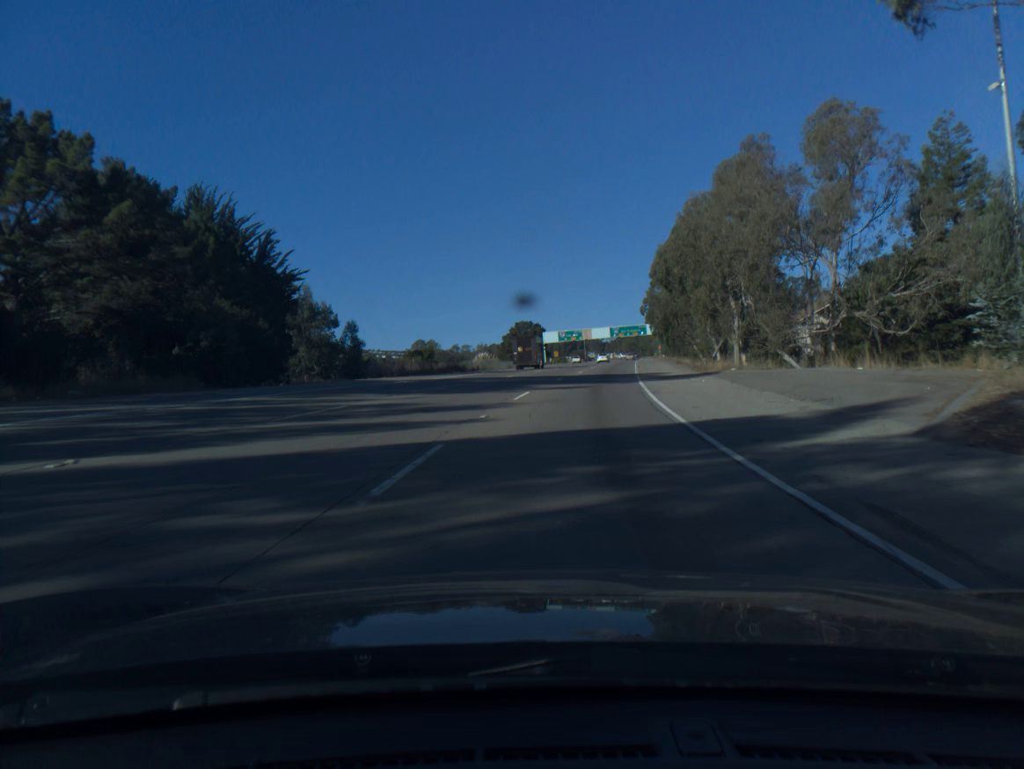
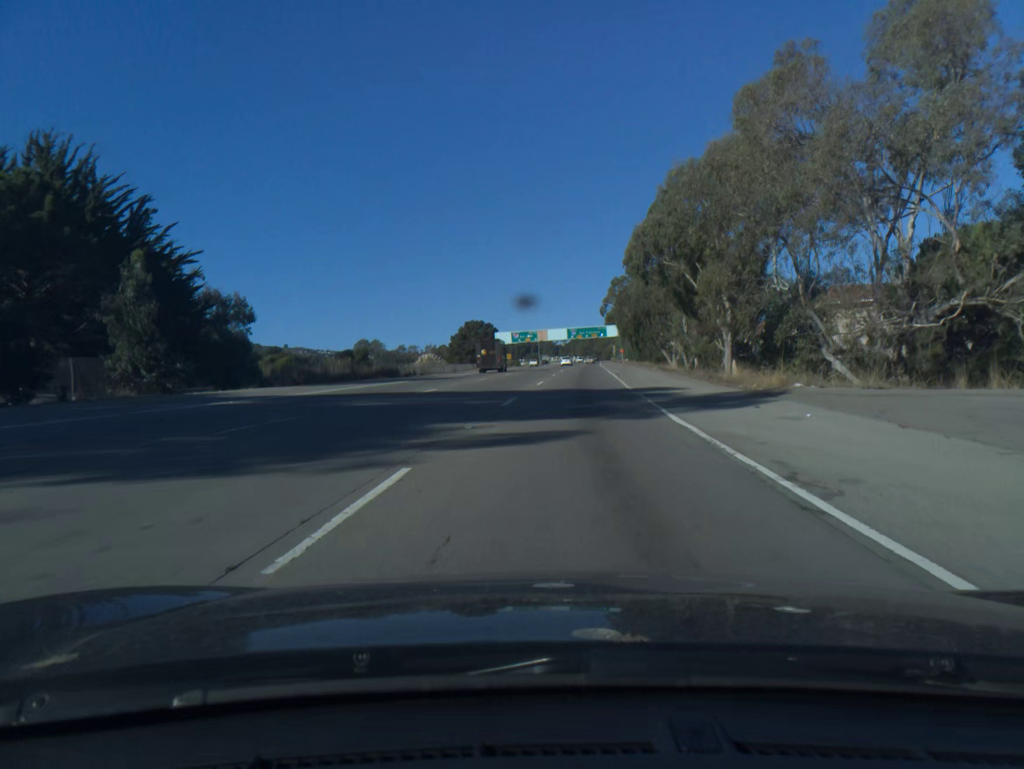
(+0.5, +16.4) m; +3°
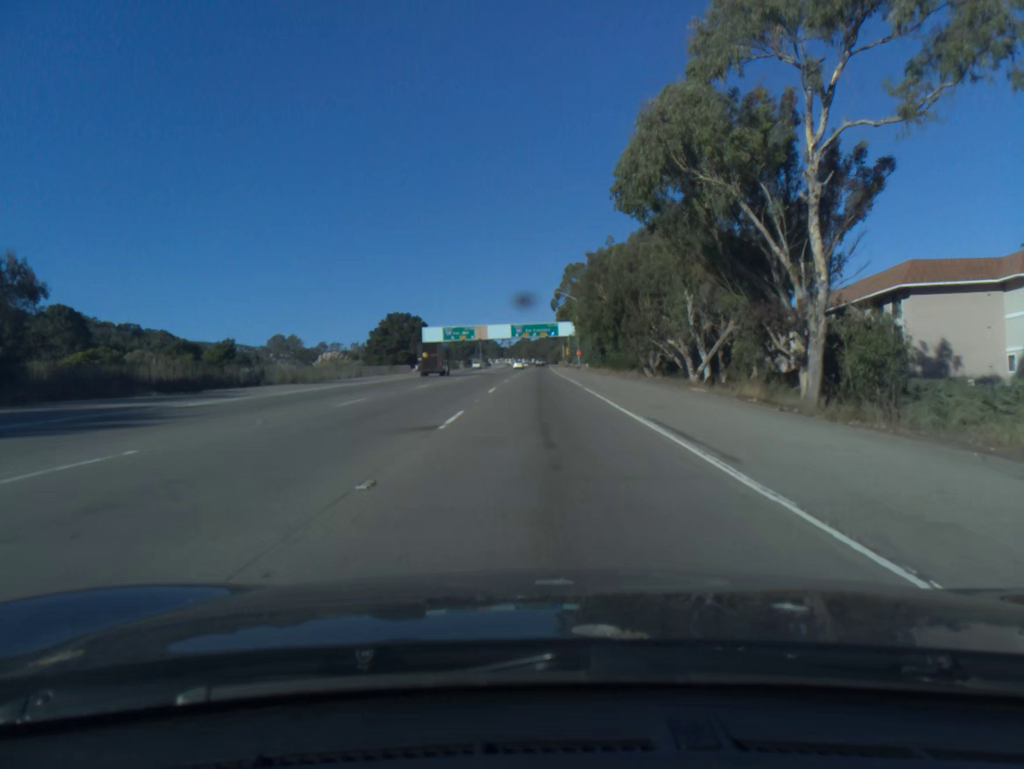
(+1.5, +34.0) m; +4°
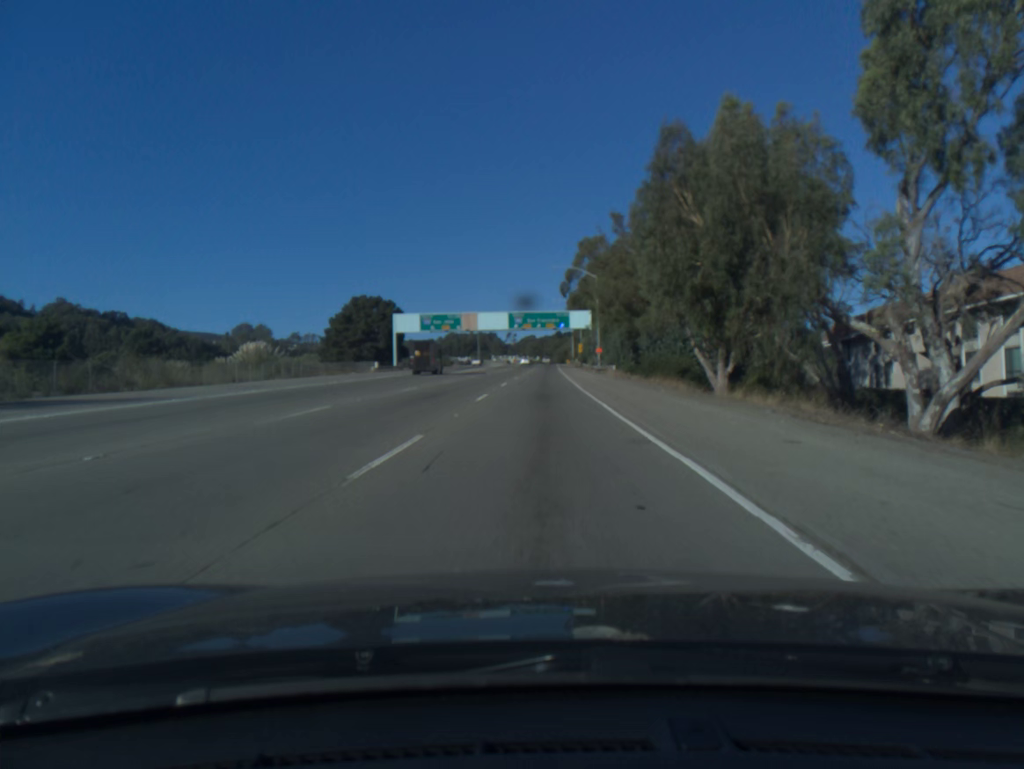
(0.0, +34.3) m; 0°
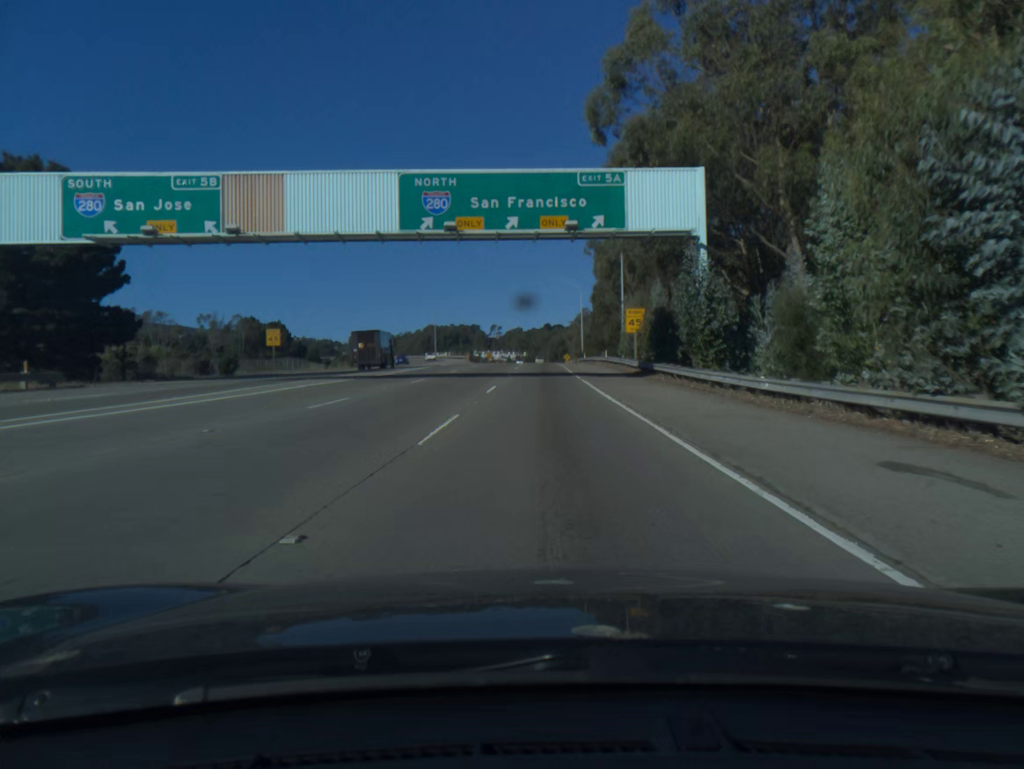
(+0.2, +84.1) m; +1°
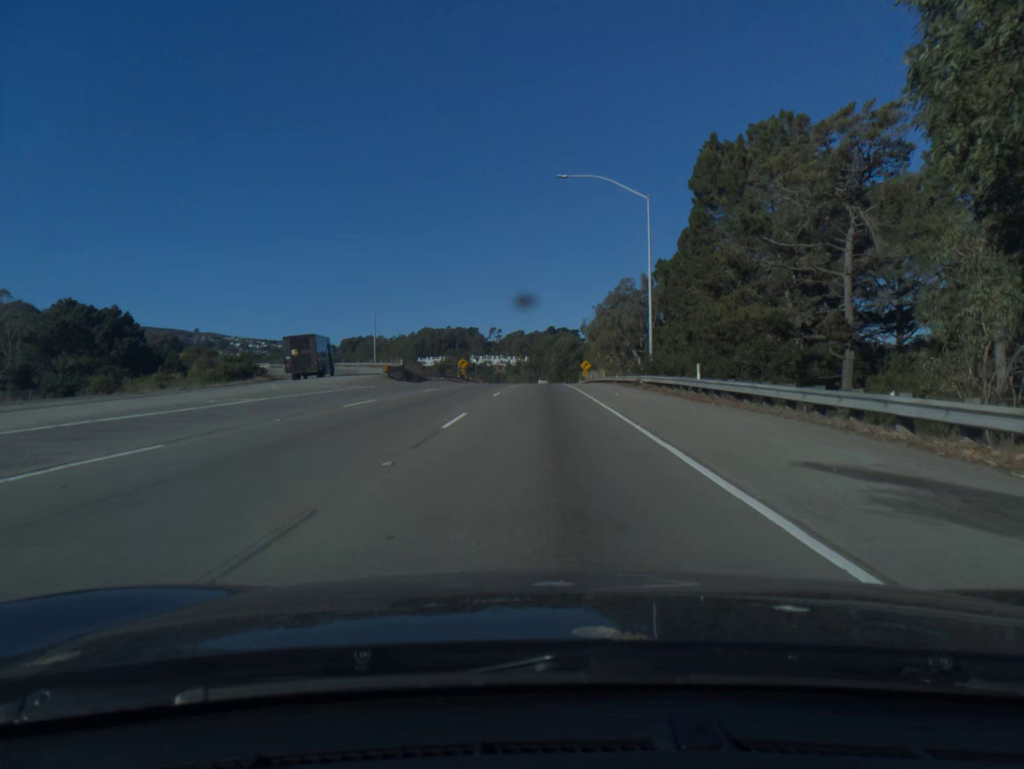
(-0.1, +68.6) m; 0°
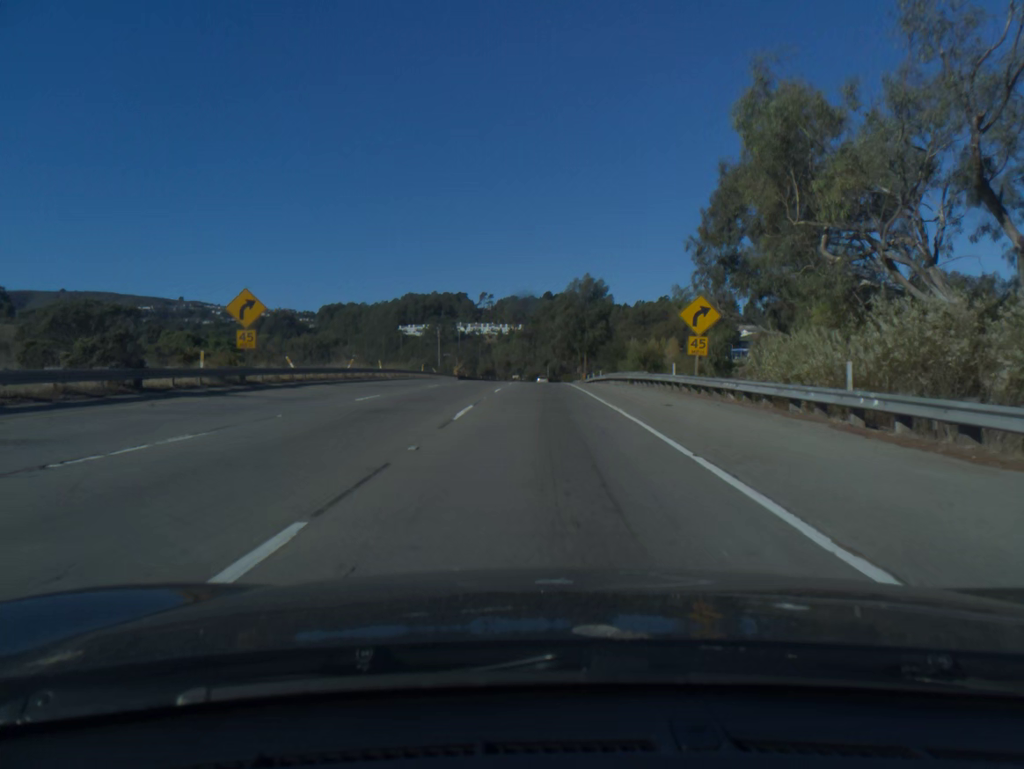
(+0.1, +85.6) m; 0°
